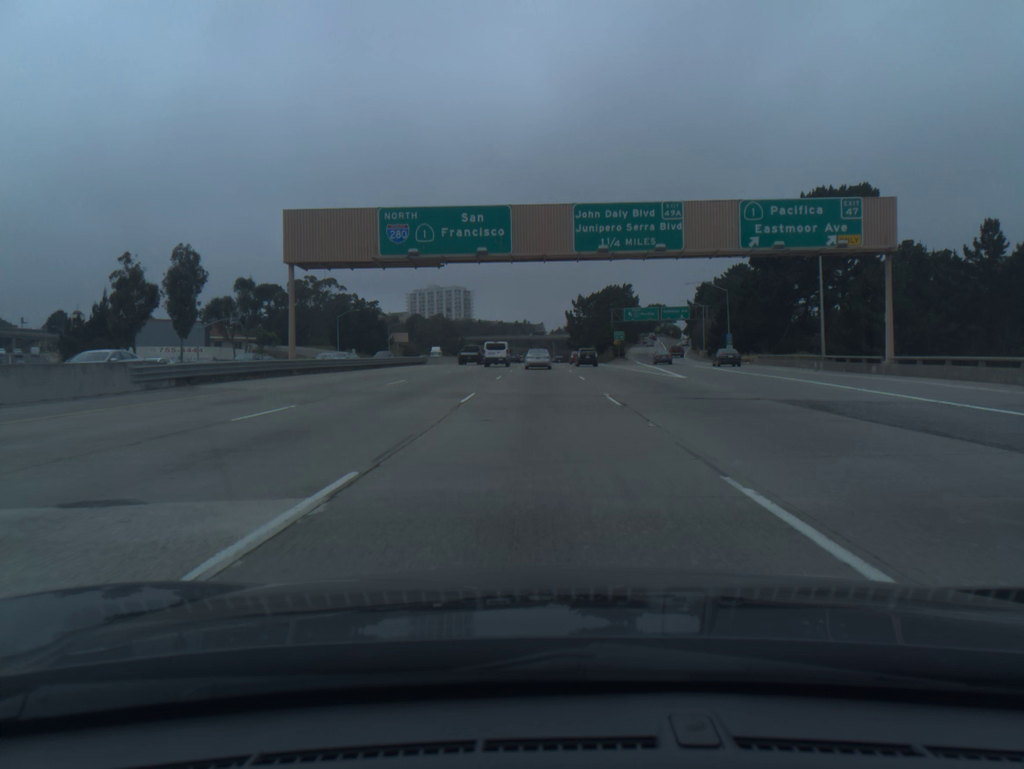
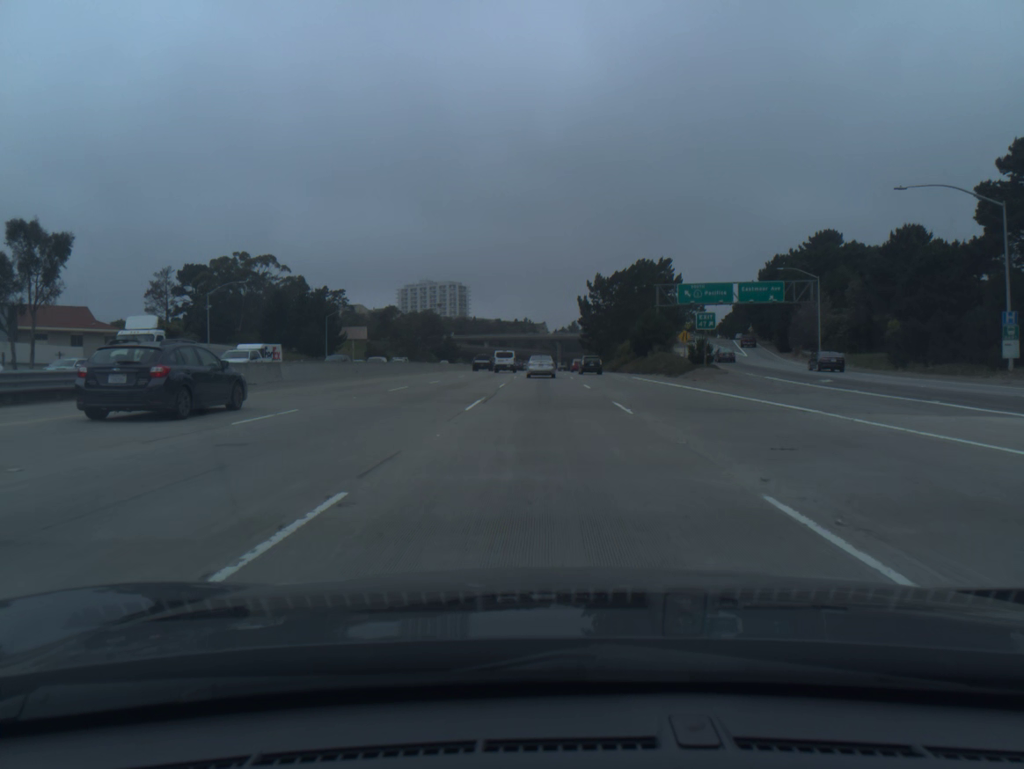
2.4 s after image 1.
(-0.2, +59.4) m; 0°
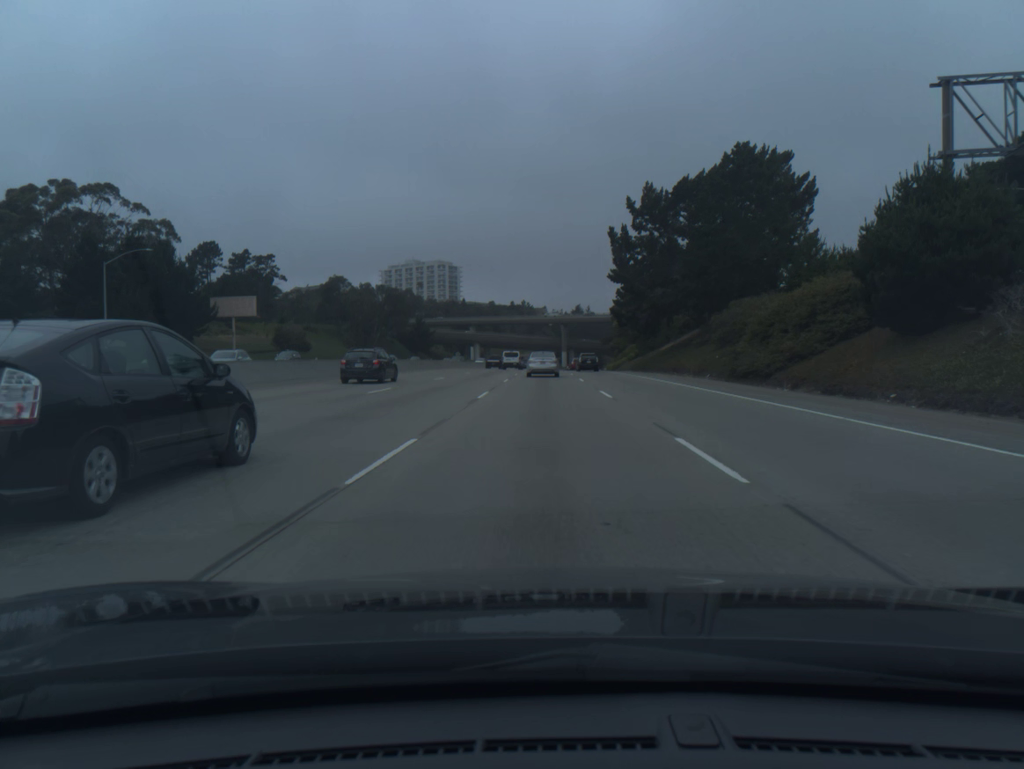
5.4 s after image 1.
(+0.2, +70.9) m; 0°
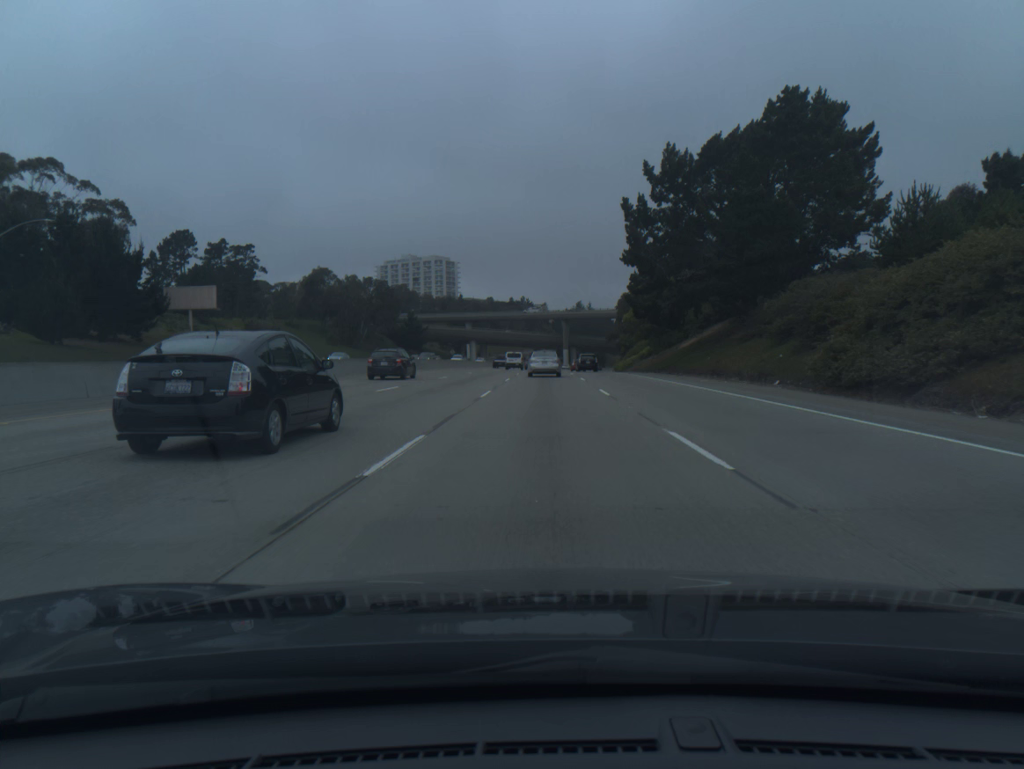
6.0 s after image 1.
(0.0, +13.7) m; 0°
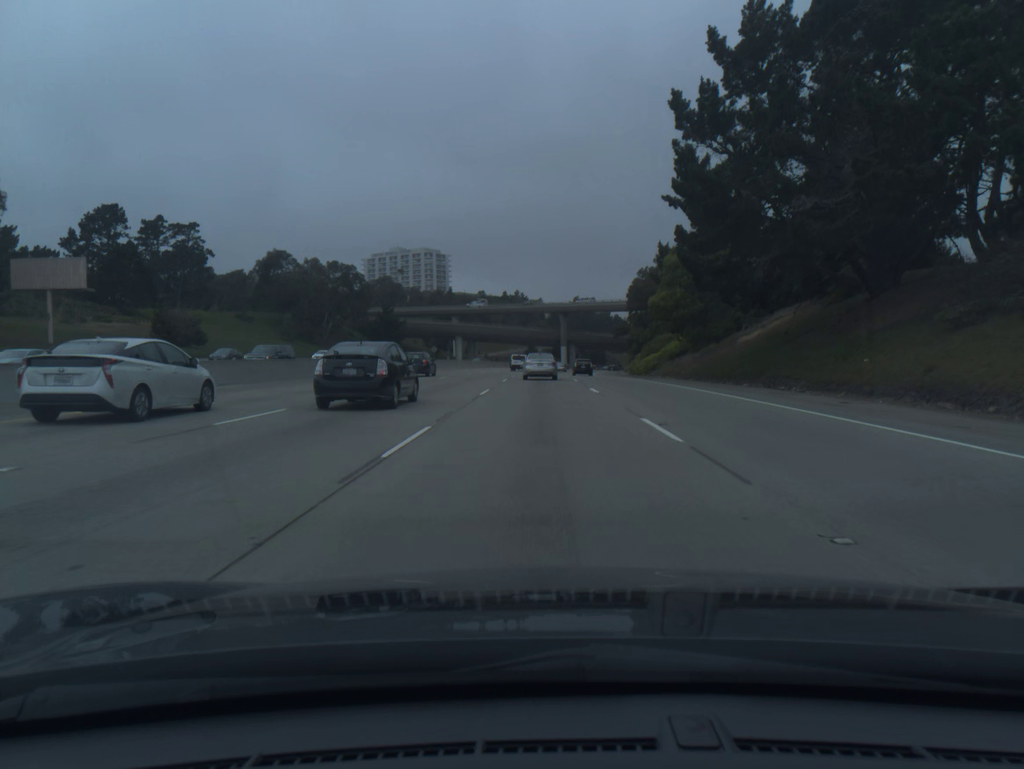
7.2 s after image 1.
(+0.1, +27.0) m; 0°
